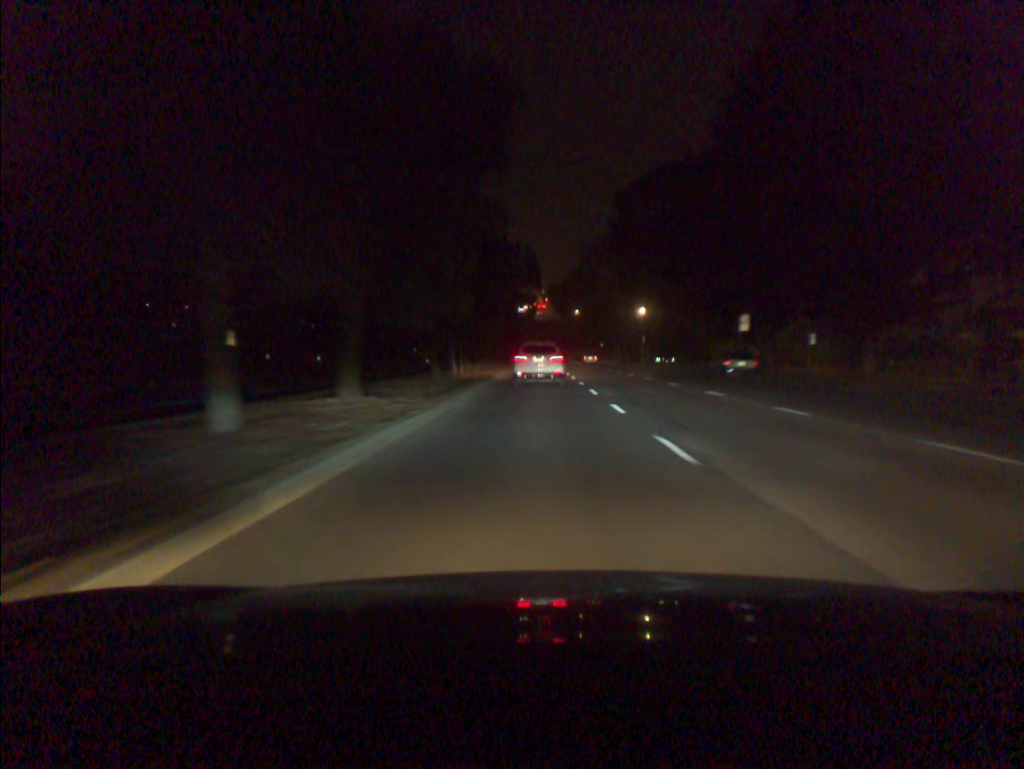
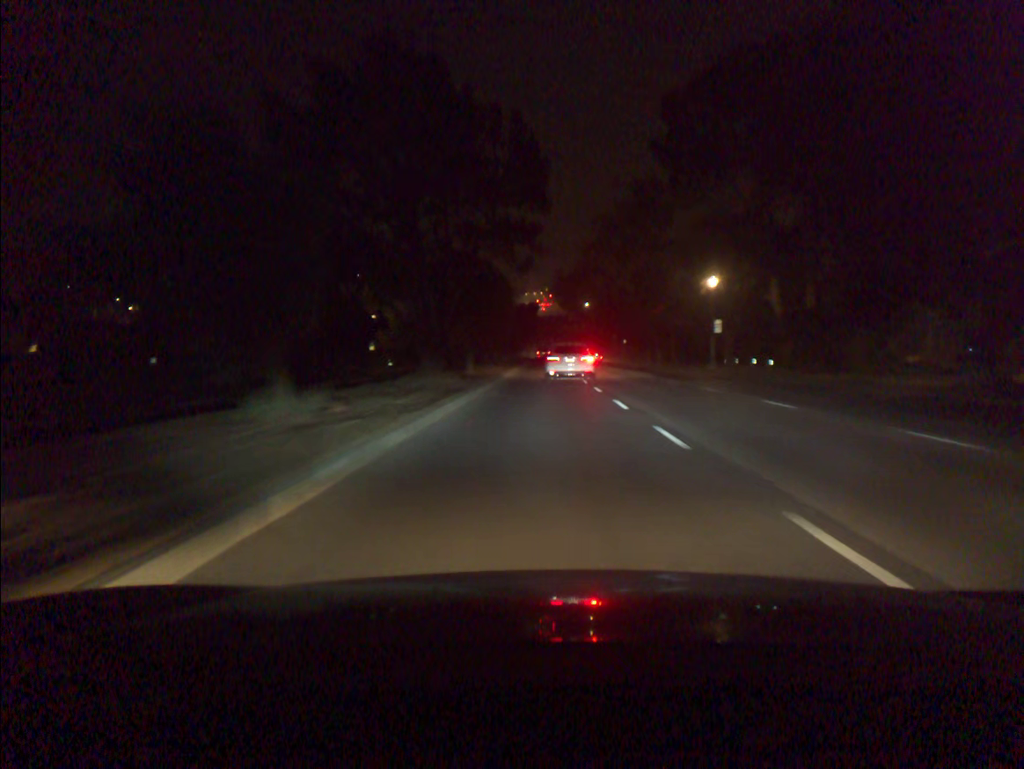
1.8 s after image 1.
(-0.1, +35.1) m; 0°
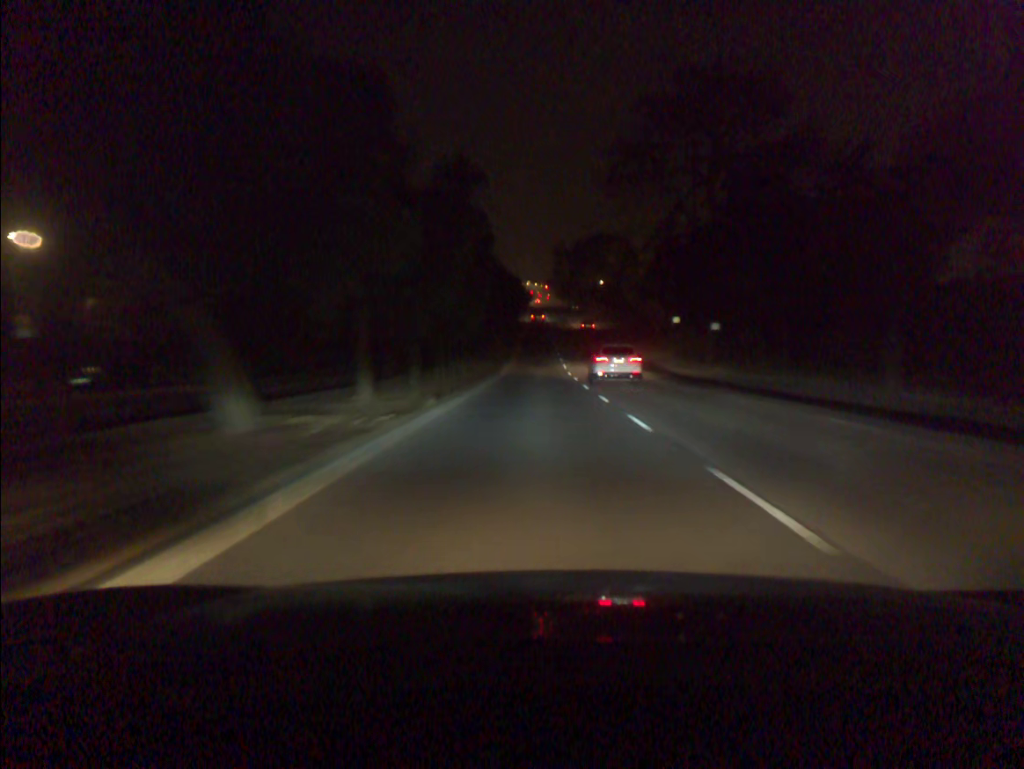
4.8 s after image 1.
(+0.1, +62.7) m; 0°
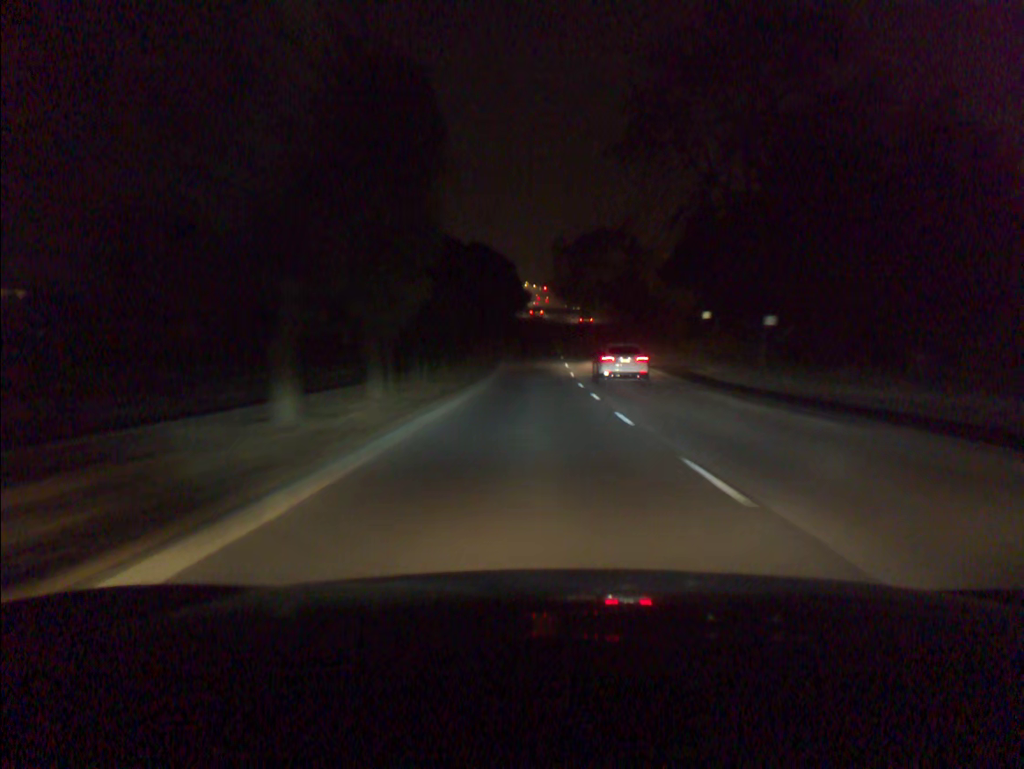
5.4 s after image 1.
(0.0, +13.3) m; 0°
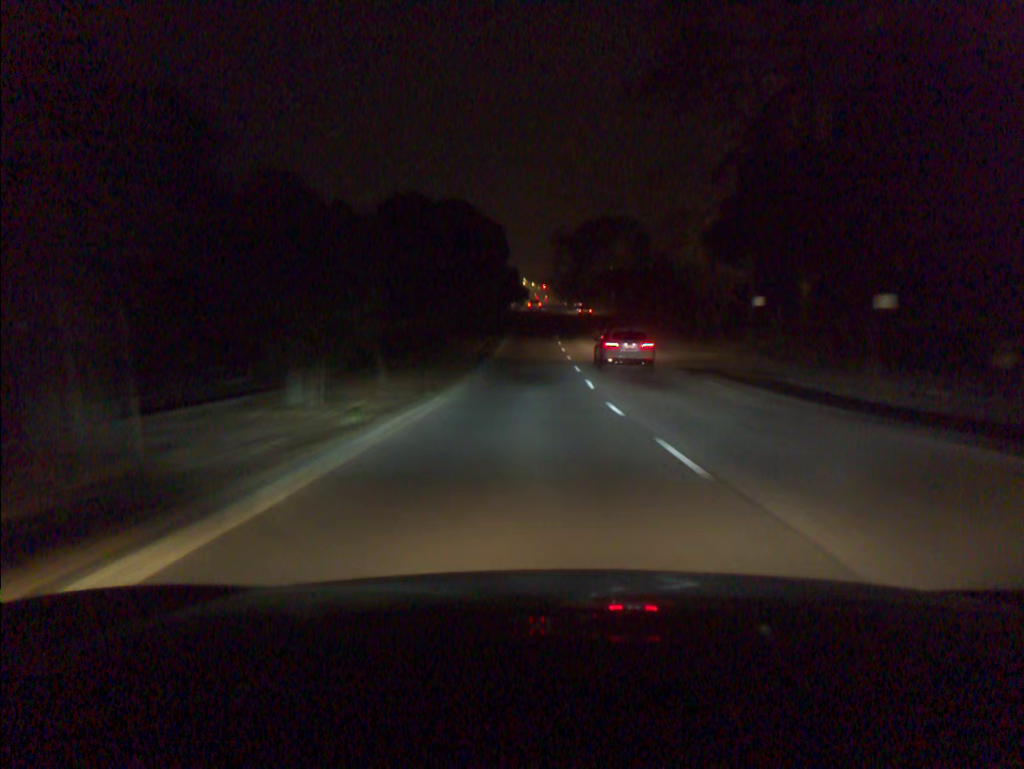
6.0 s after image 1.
(0.0, +13.6) m; 0°
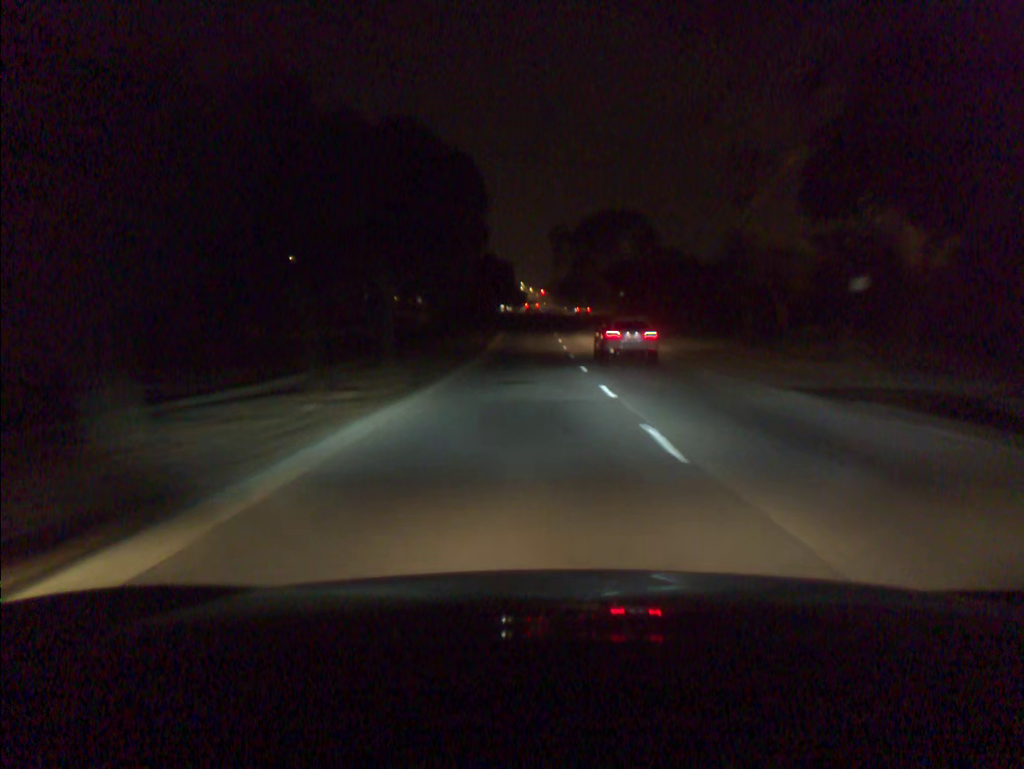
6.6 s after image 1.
(0.0, +13.8) m; 0°
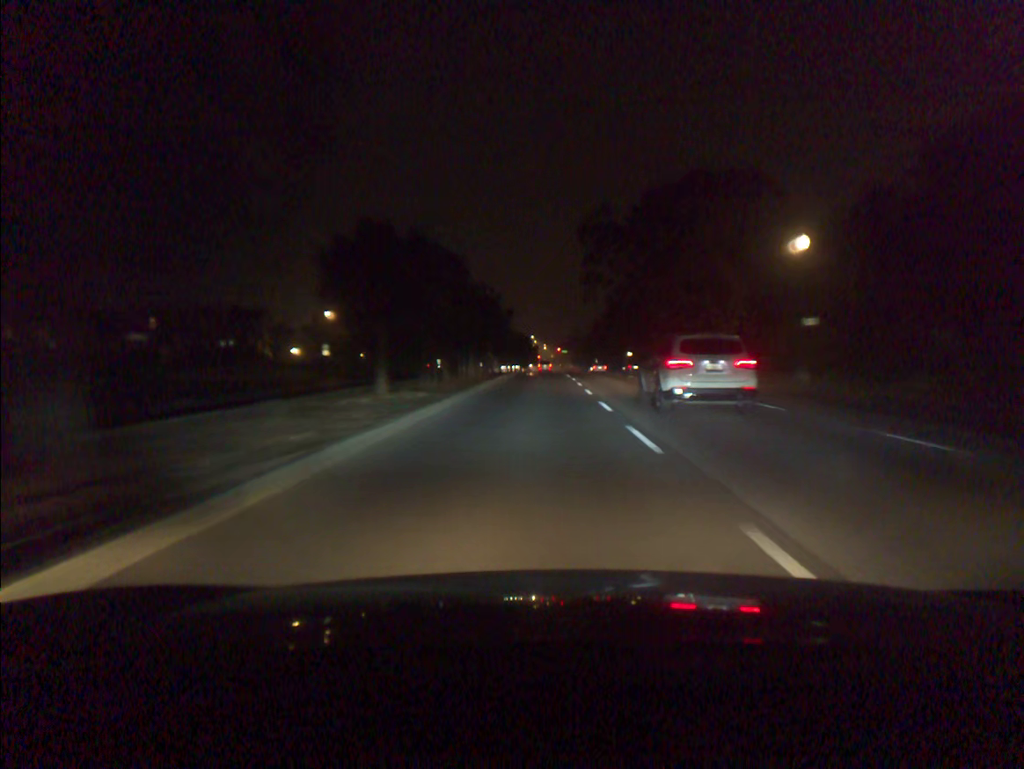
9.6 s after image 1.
(-0.5, +70.5) m; -1°
